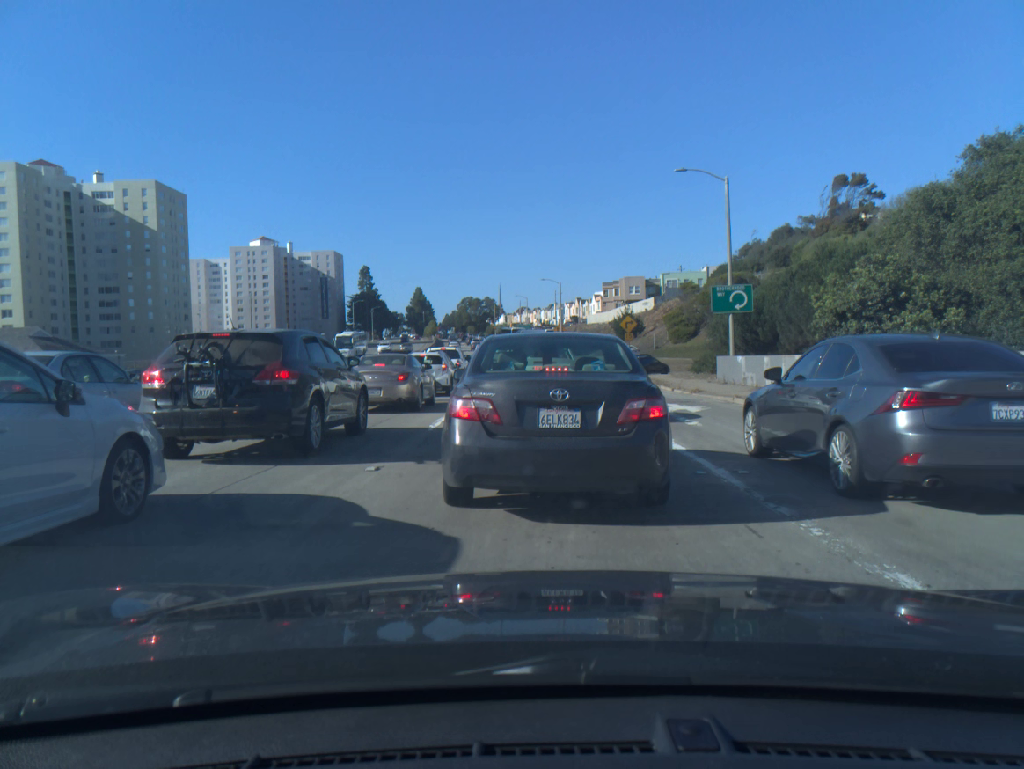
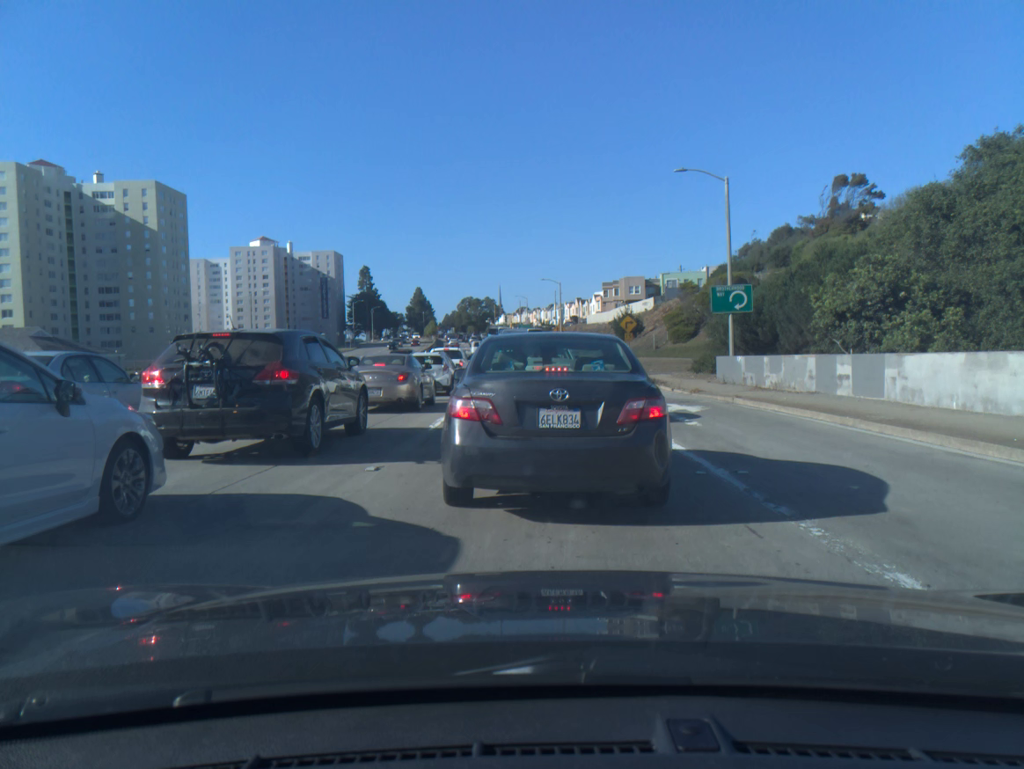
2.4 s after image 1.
(0.0, 0.0) m; 0°
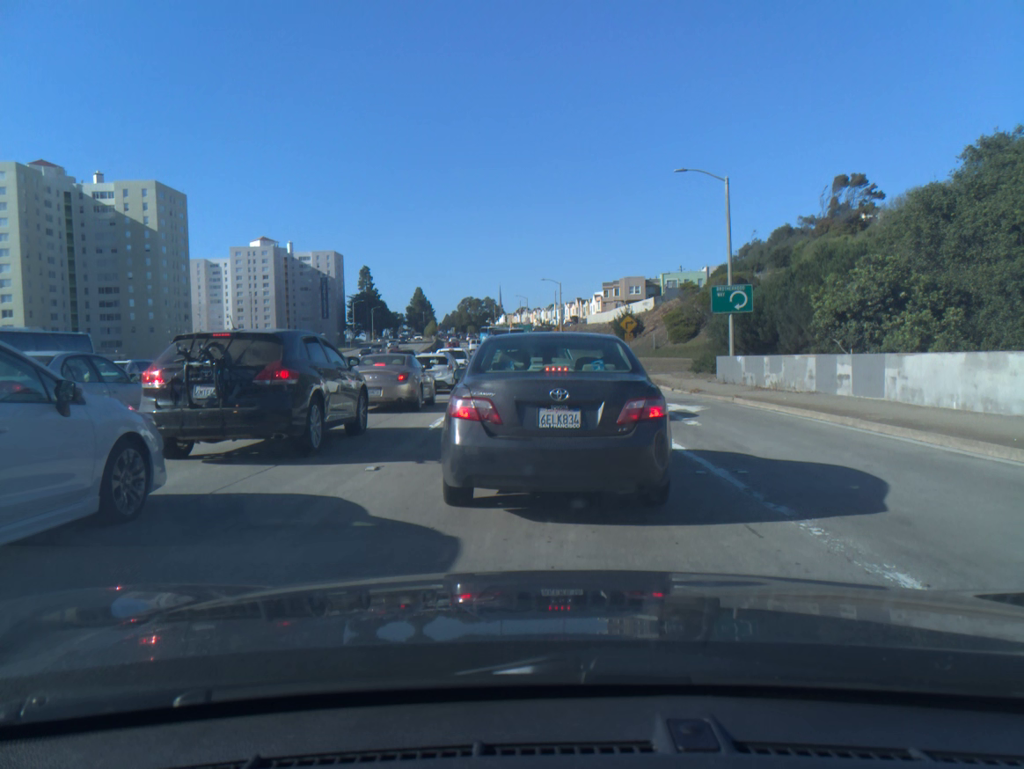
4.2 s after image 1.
(0.0, 0.0) m; 0°
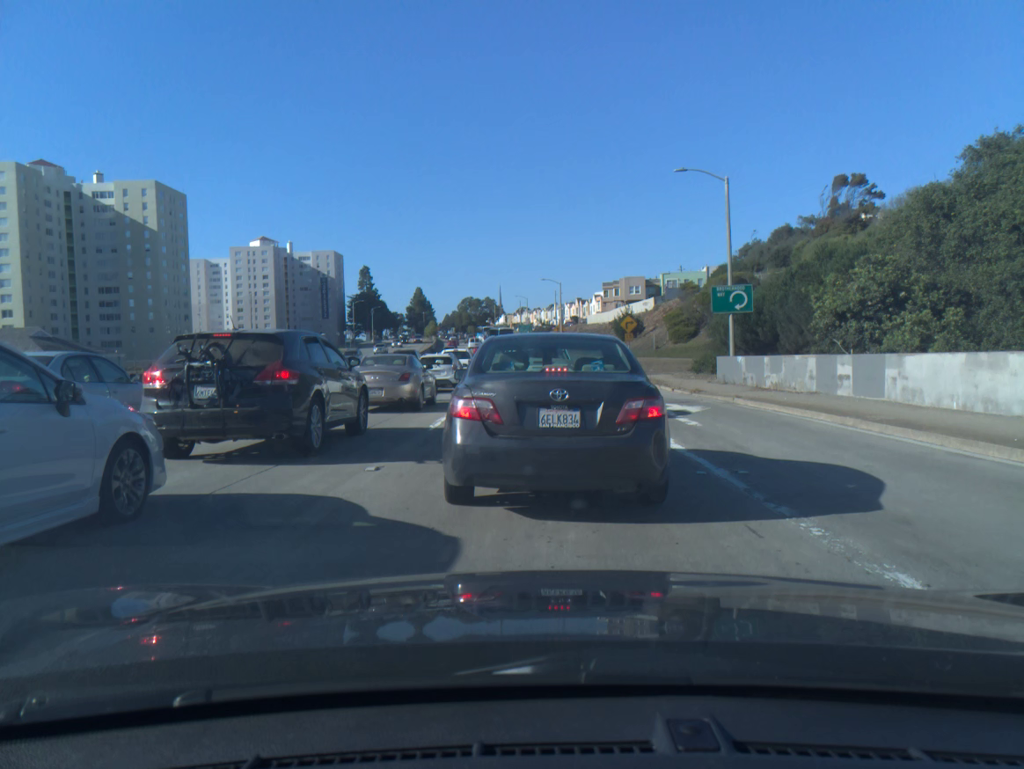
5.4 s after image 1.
(0.0, 0.0) m; 0°
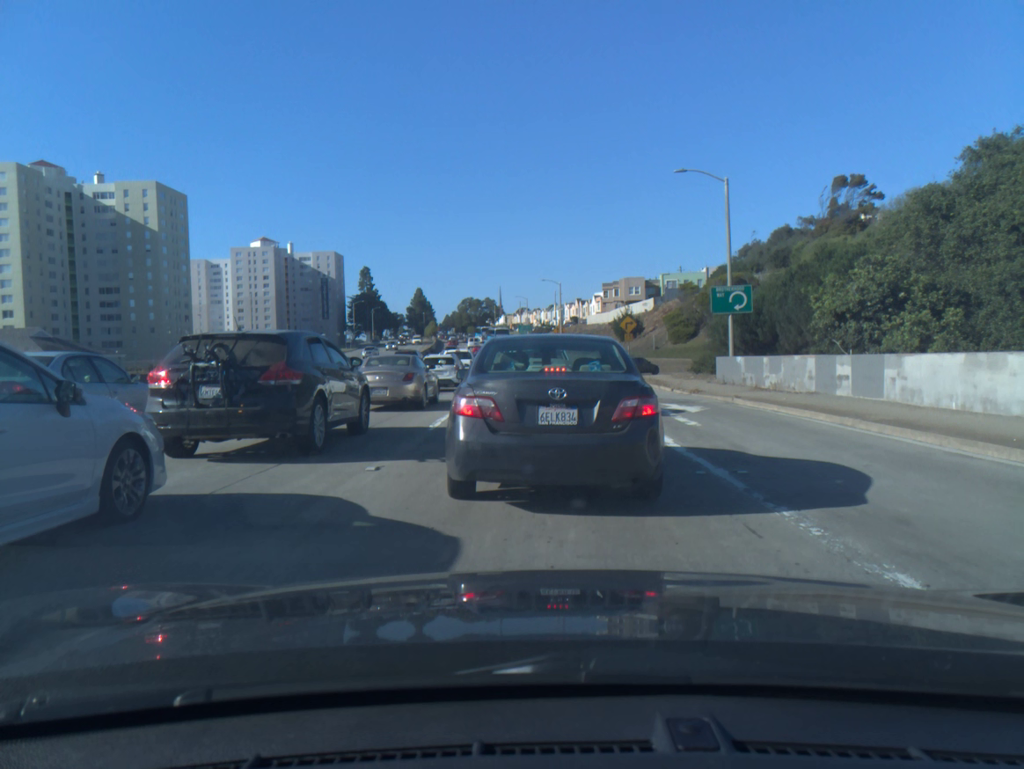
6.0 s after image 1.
(0.0, 0.0) m; 0°
